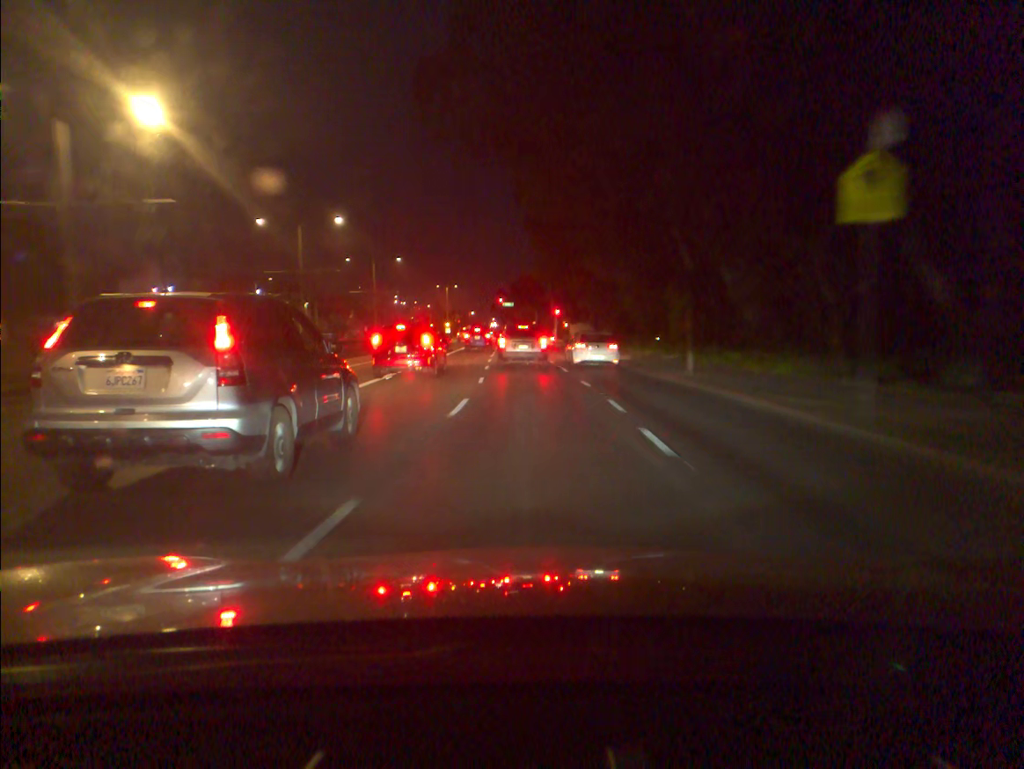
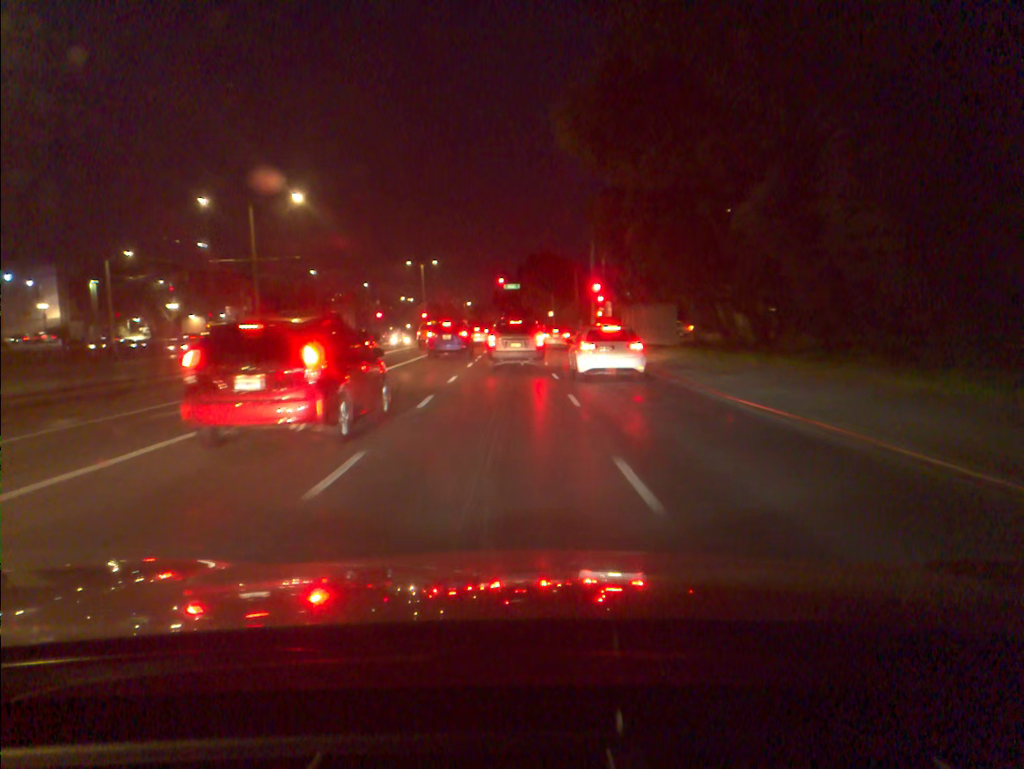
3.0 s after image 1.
(-0.4, +43.7) m; -1°
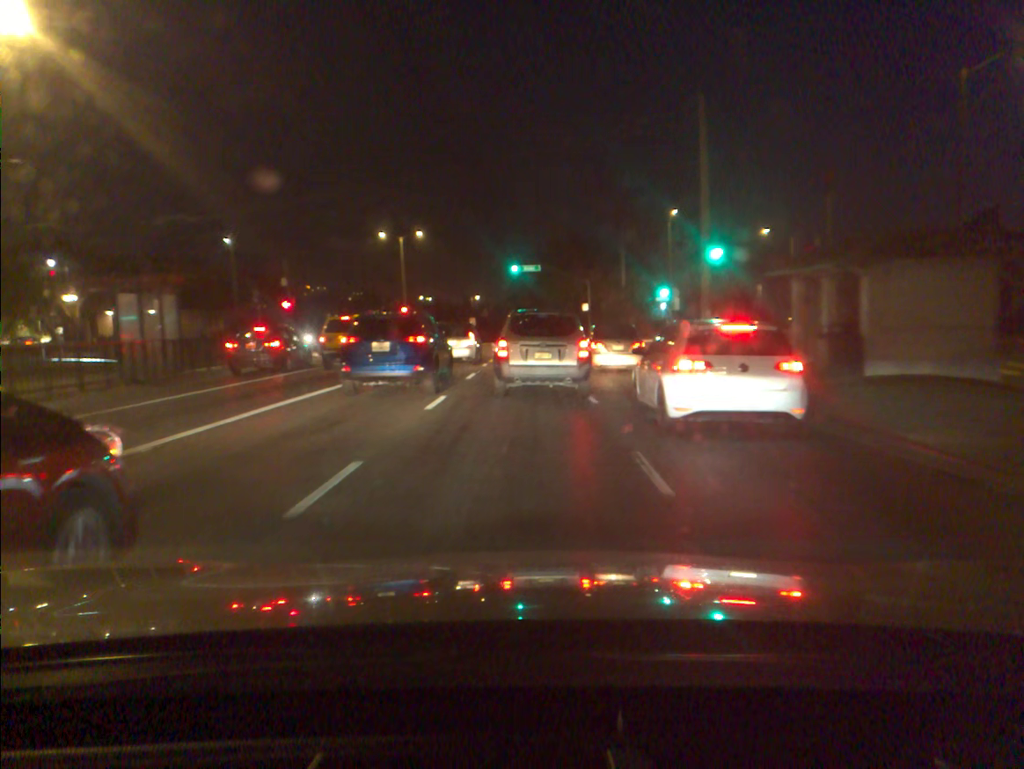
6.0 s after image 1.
(-0.4, +29.9) m; -1°
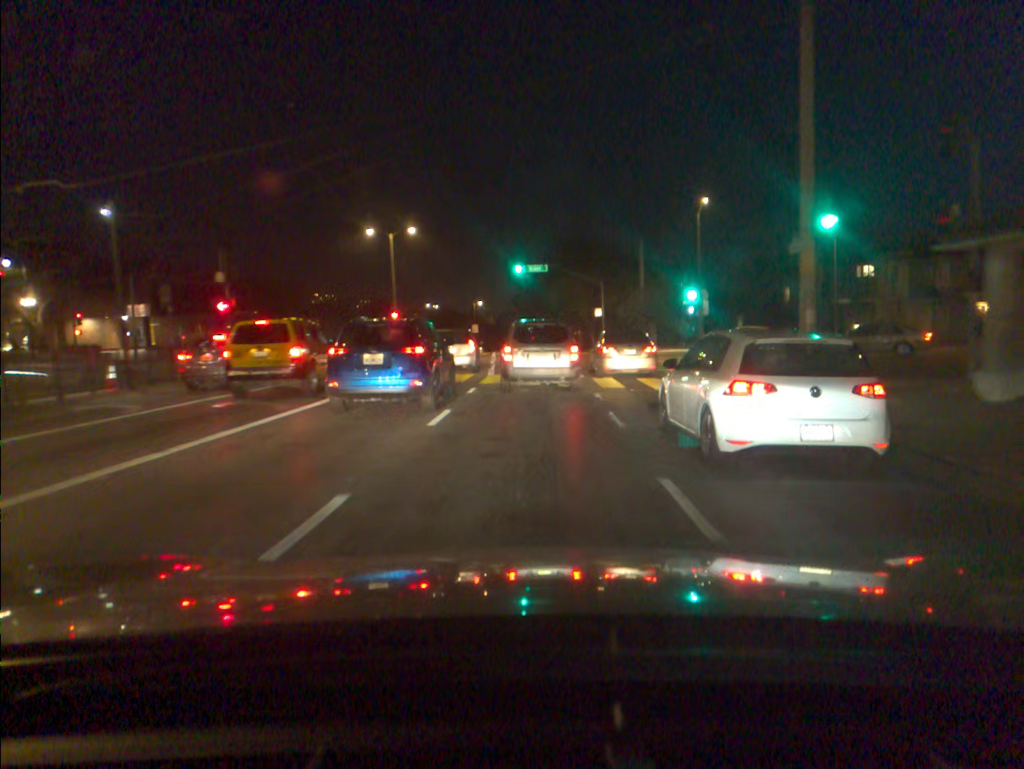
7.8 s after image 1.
(-0.1, +8.8) m; 0°
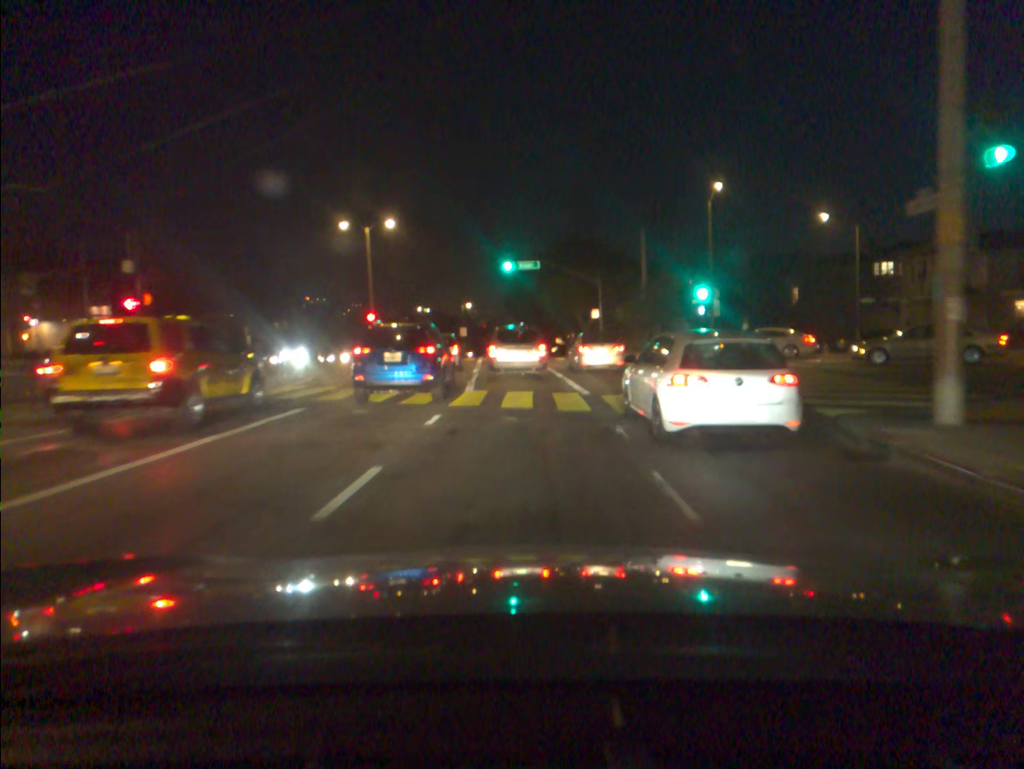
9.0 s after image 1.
(+0.1, +5.7) m; +1°
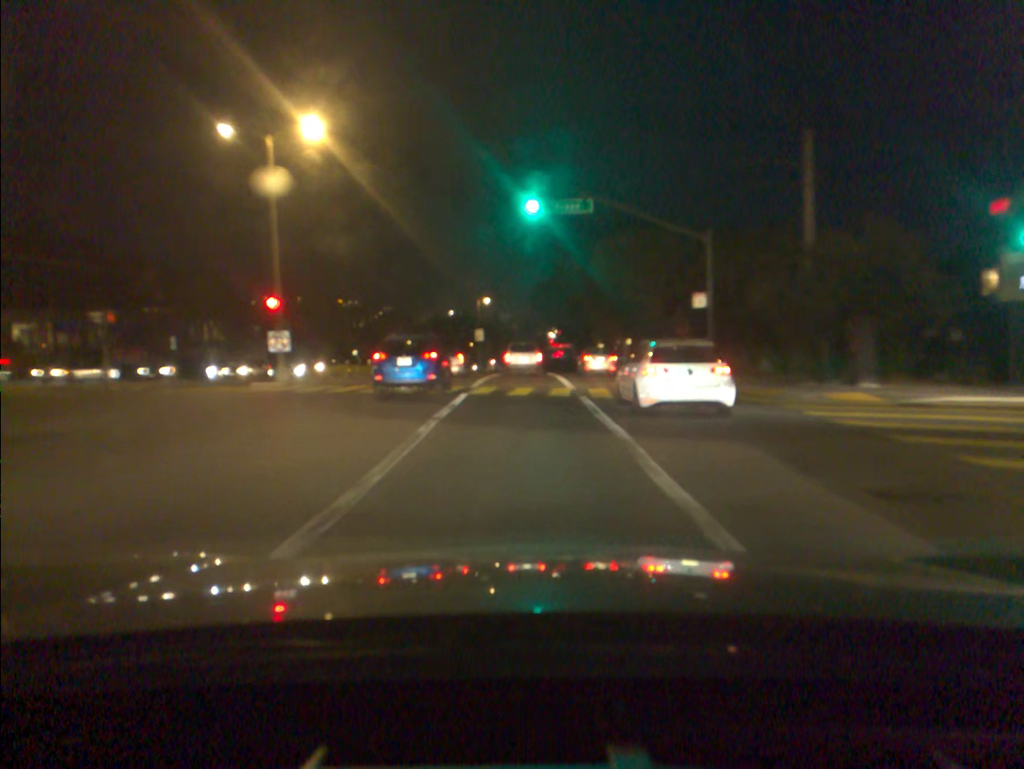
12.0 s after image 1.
(-0.4, +25.8) m; -3°
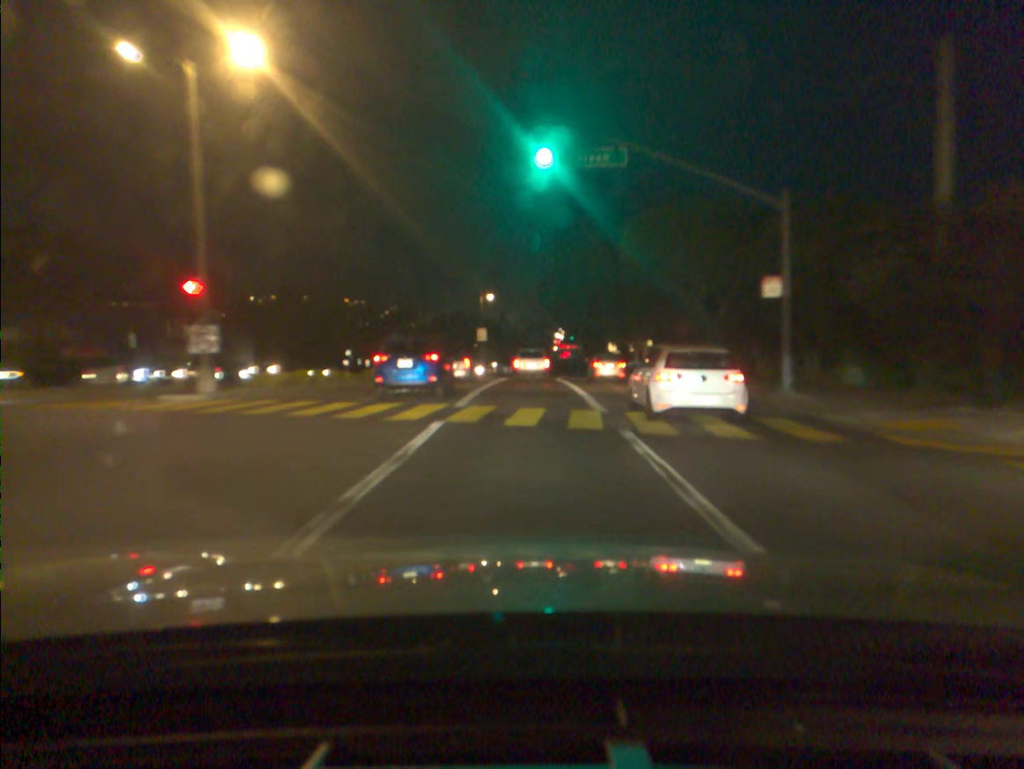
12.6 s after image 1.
(0.0, +7.6) m; 0°
